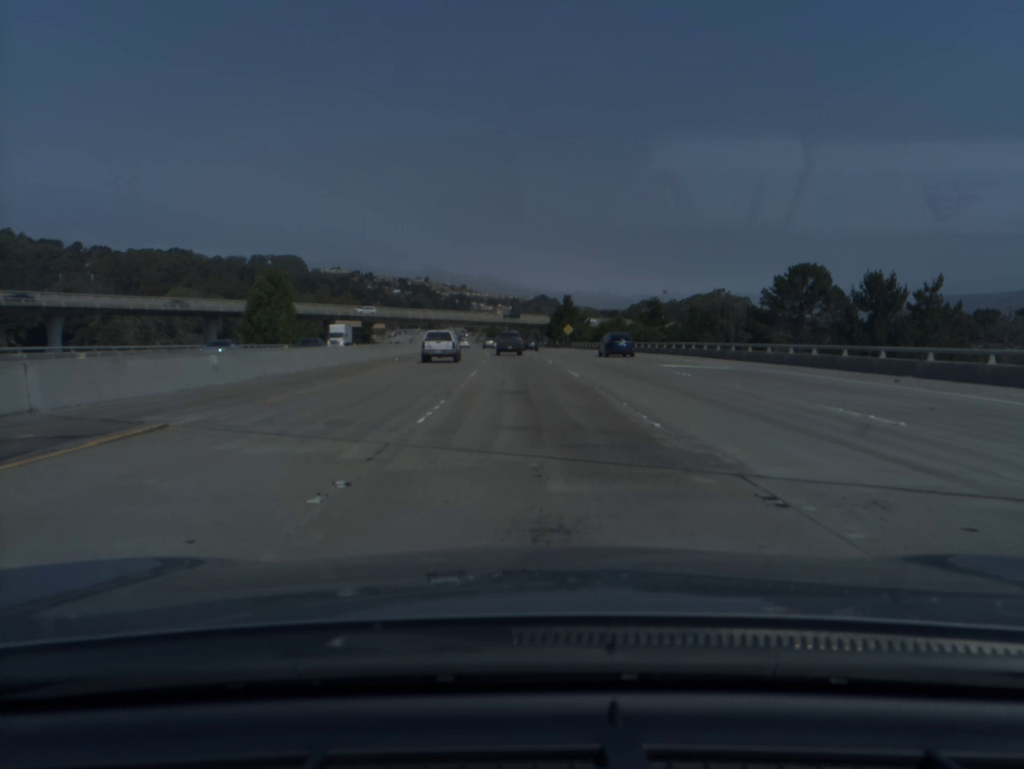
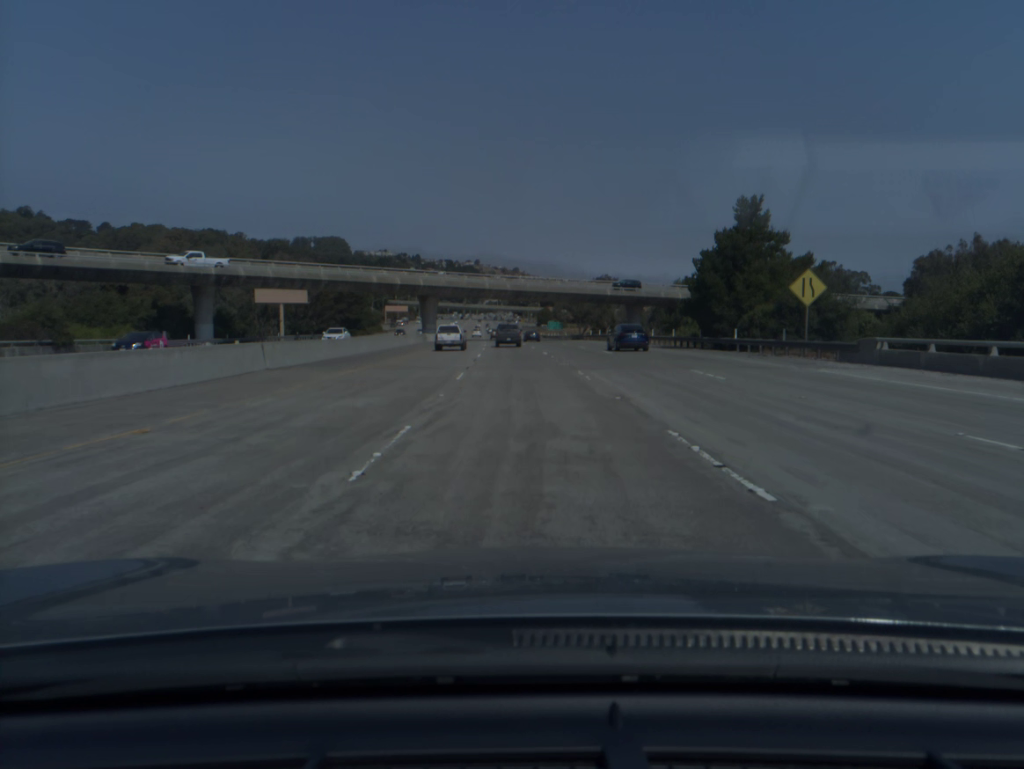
(-3.0, +92.9) m; -4°
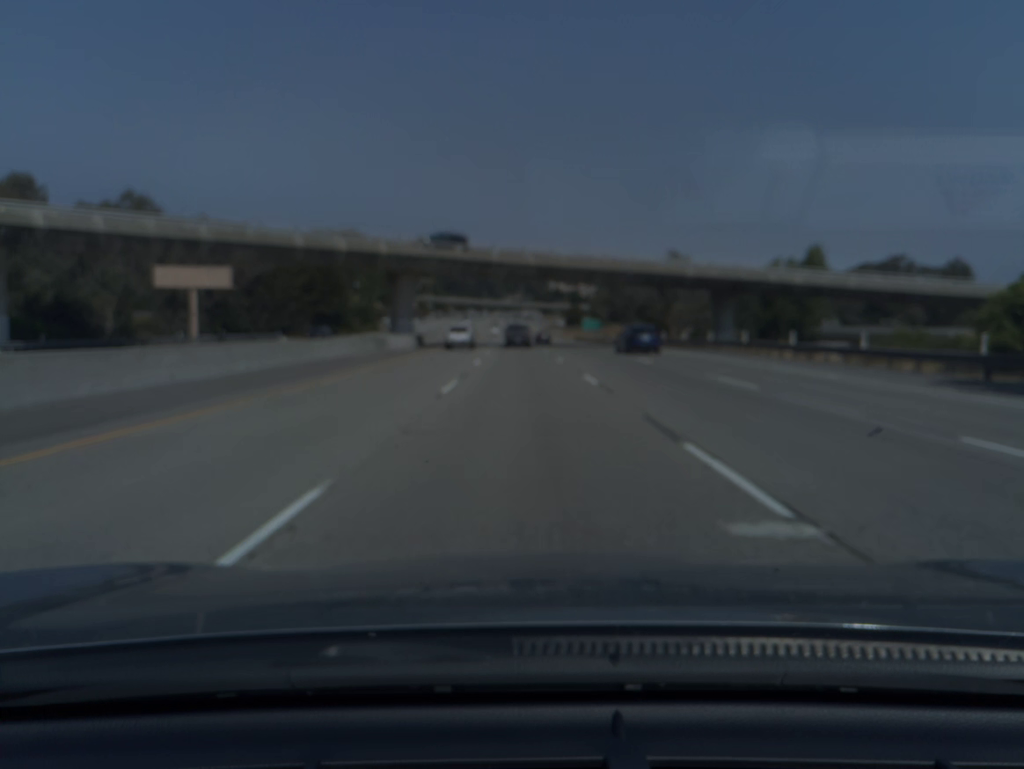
(-0.6, +37.3) m; -2°
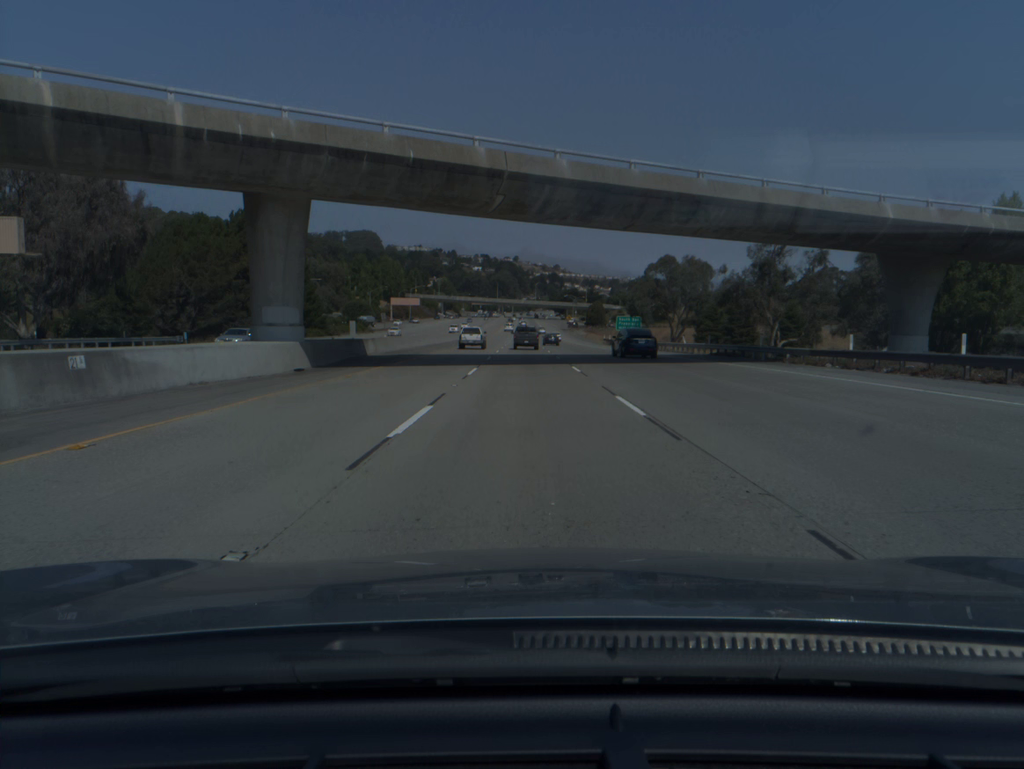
(-0.4, +37.2) m; -1°
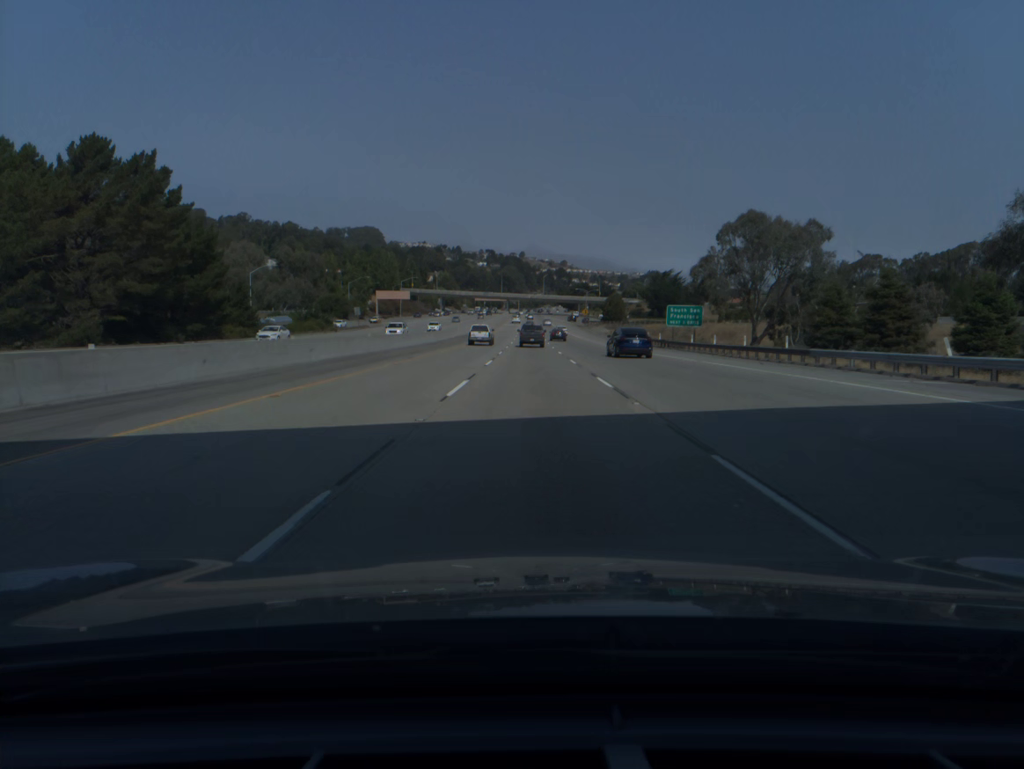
(-0.2, +37.1) m; 0°
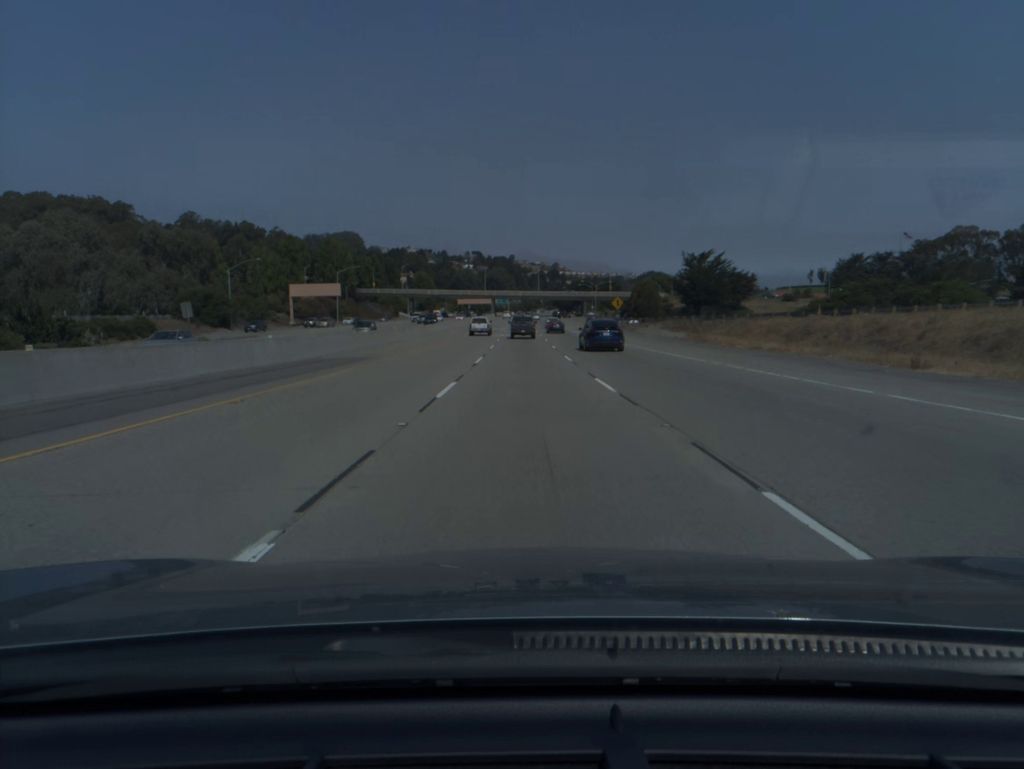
(+0.4, +74.5) m; +1°
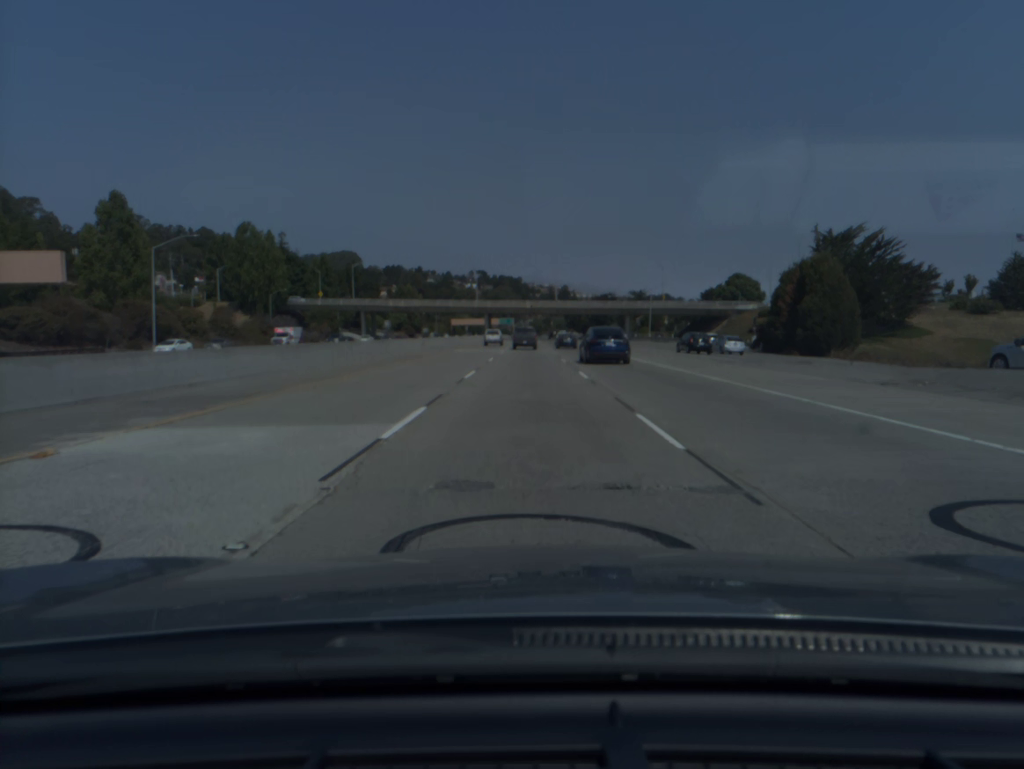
(-0.6, +93.3) m; -1°
